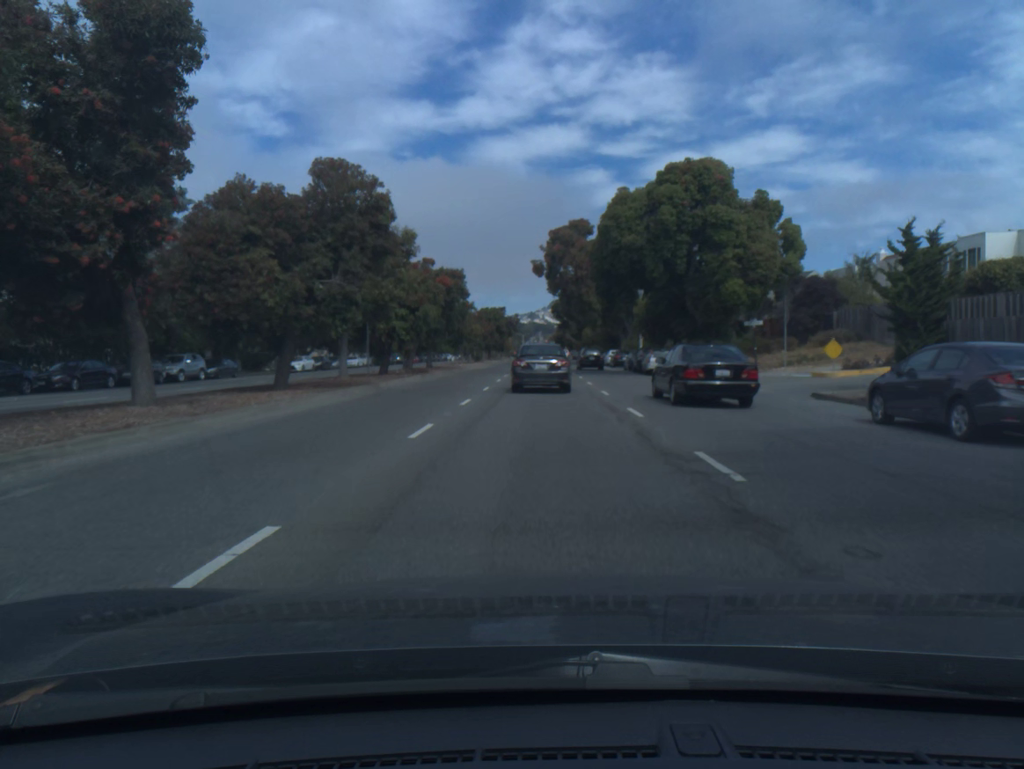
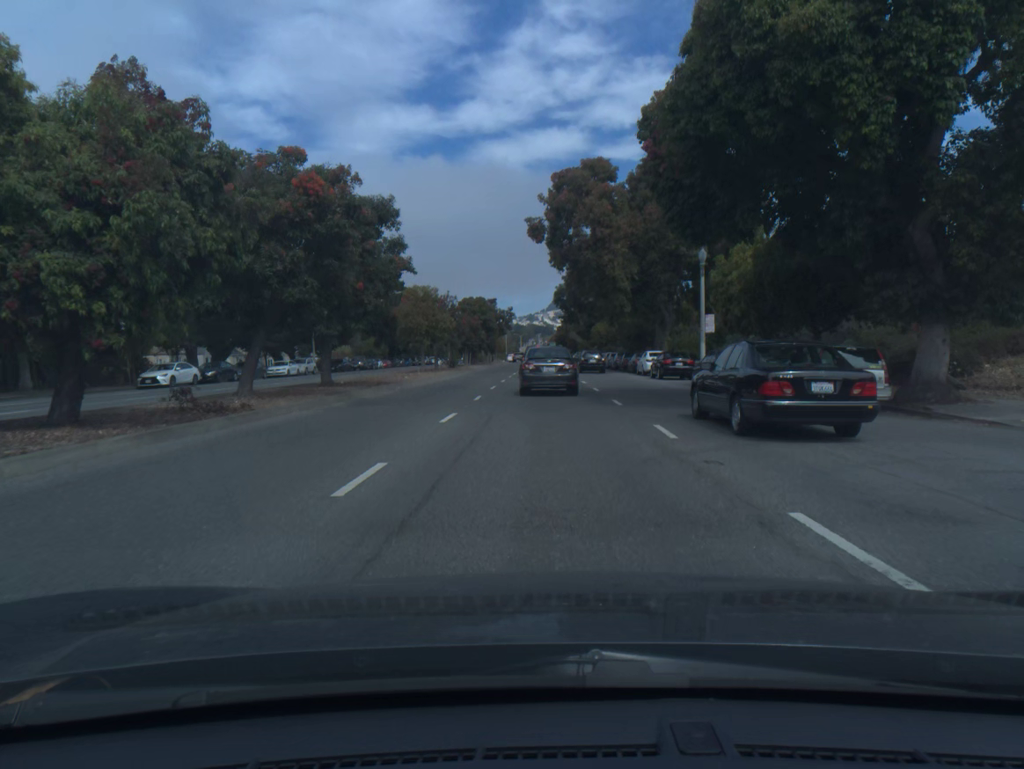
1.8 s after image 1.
(-0.1, +25.8) m; 0°
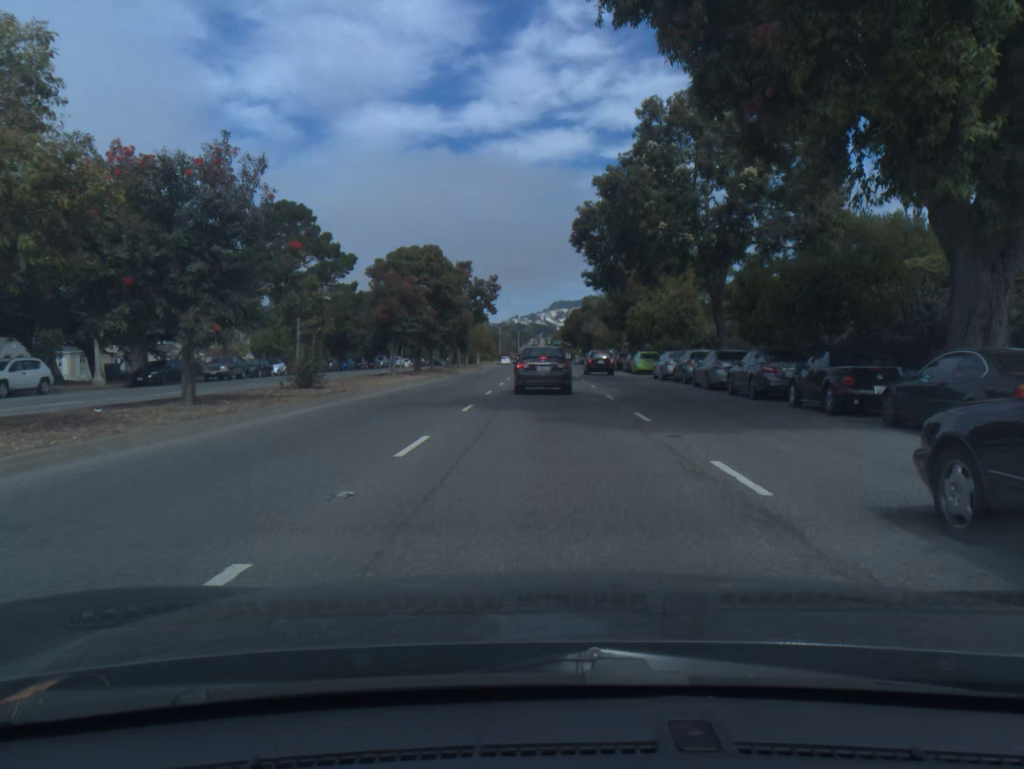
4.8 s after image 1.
(-0.1, +40.8) m; 0°
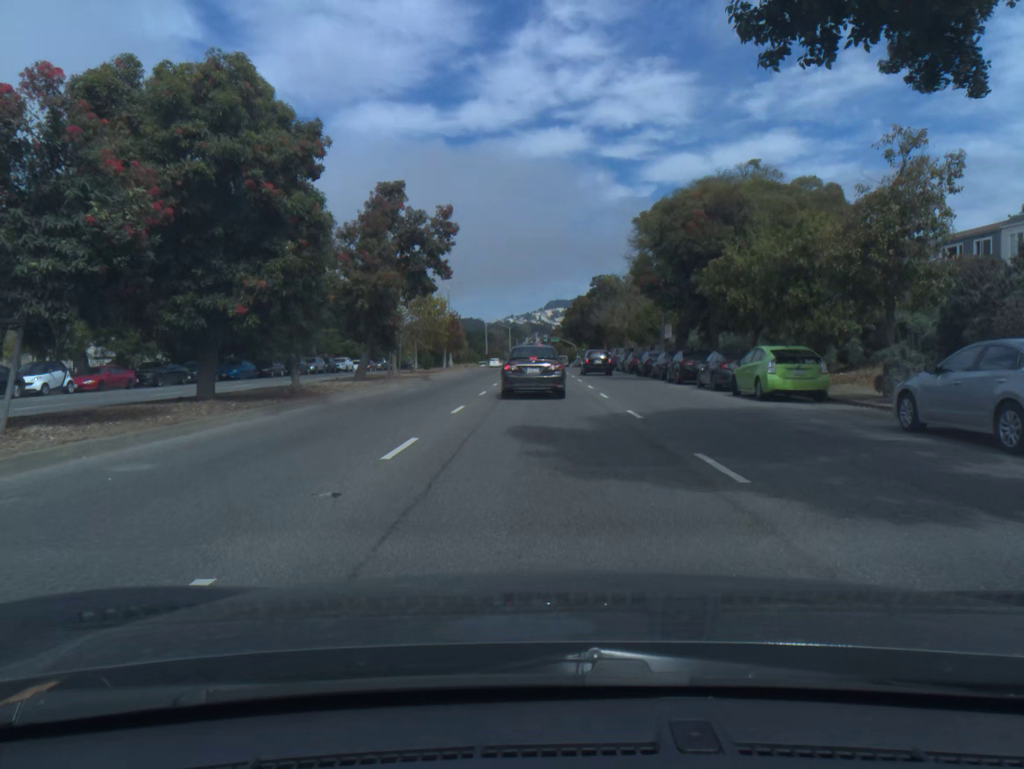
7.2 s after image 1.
(+0.1, +29.6) m; 0°
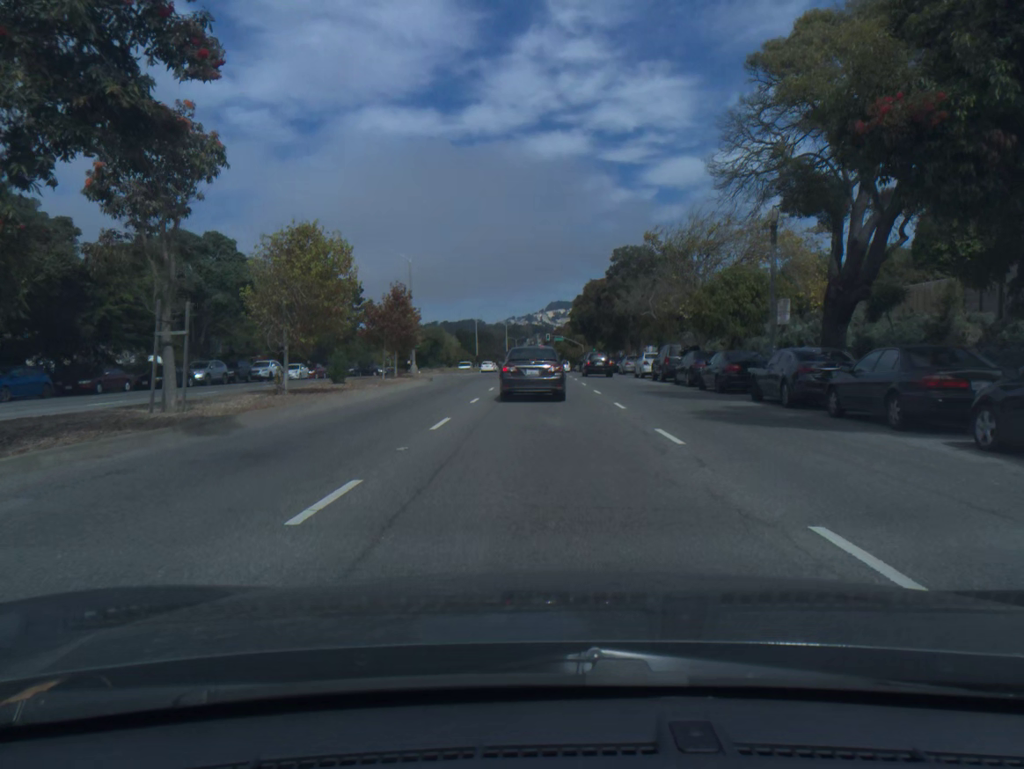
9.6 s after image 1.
(0.0, +25.3) m; 0°
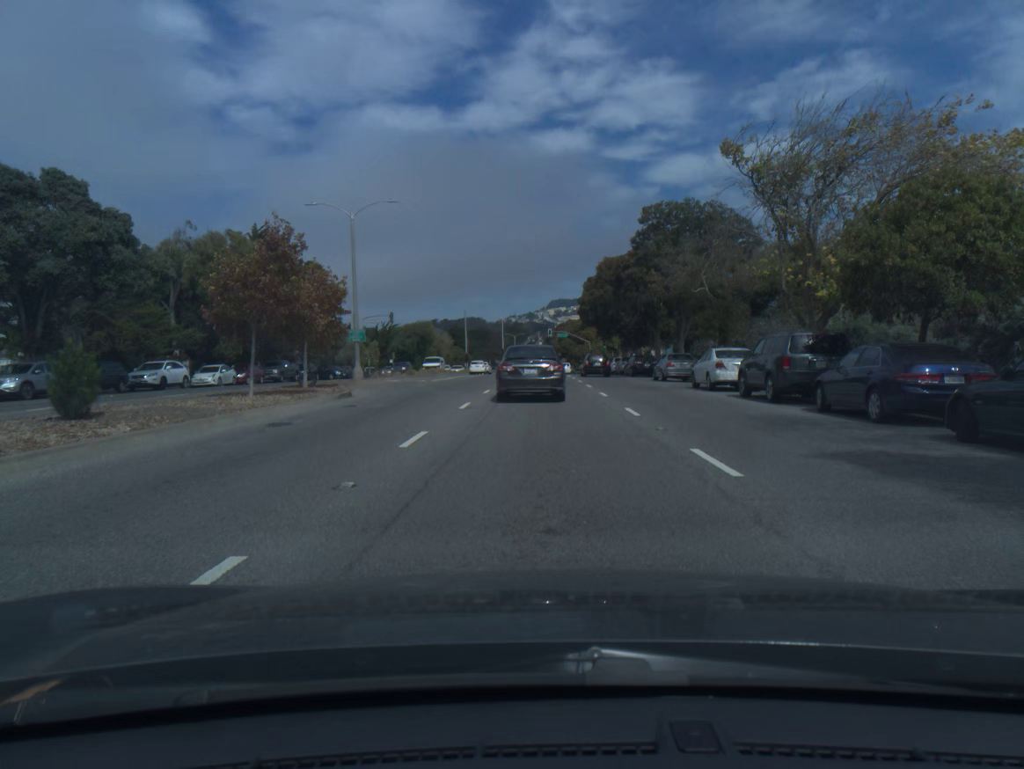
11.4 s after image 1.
(0.0, +17.7) m; 0°
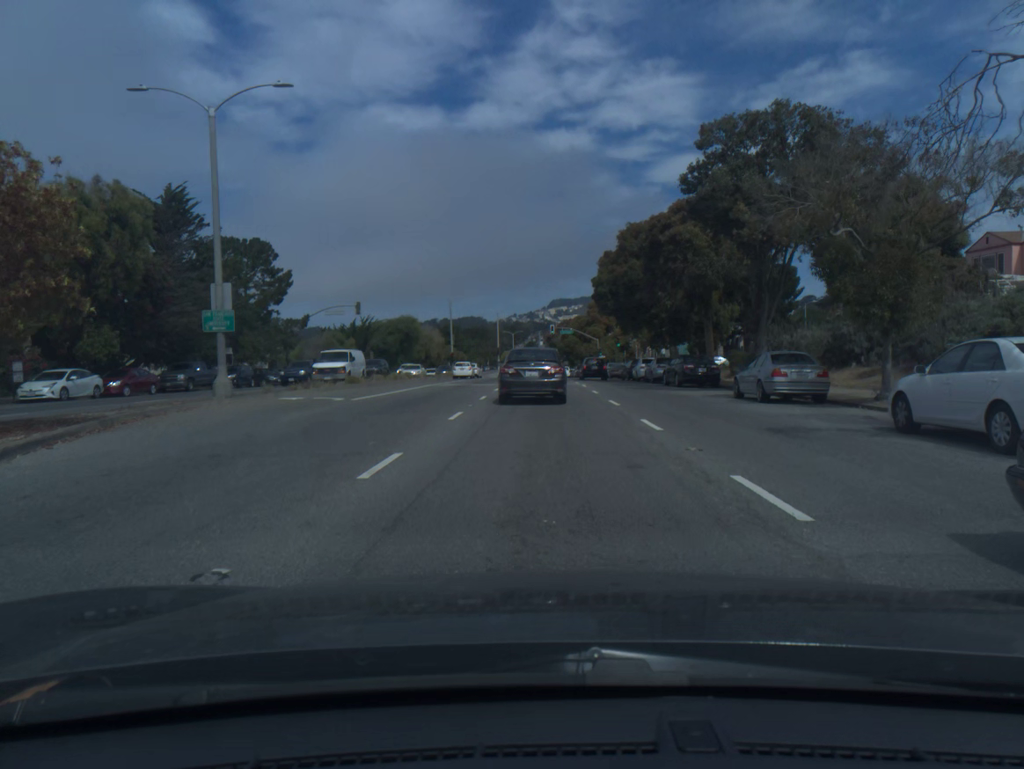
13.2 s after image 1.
(0.0, +17.1) m; 0°
